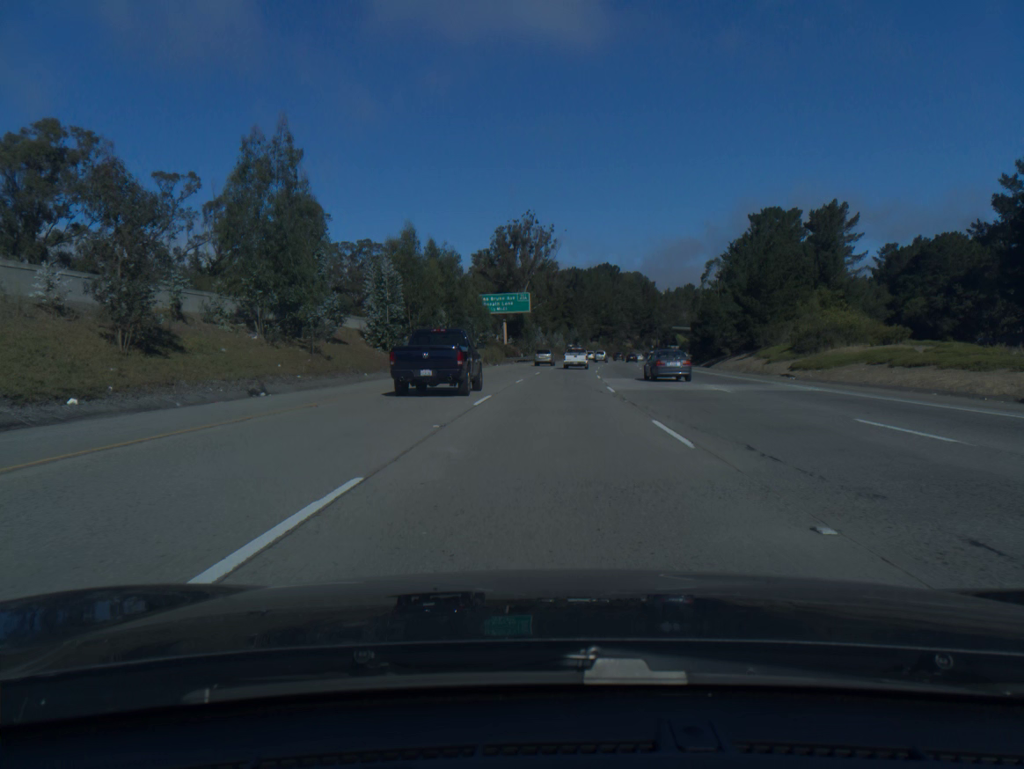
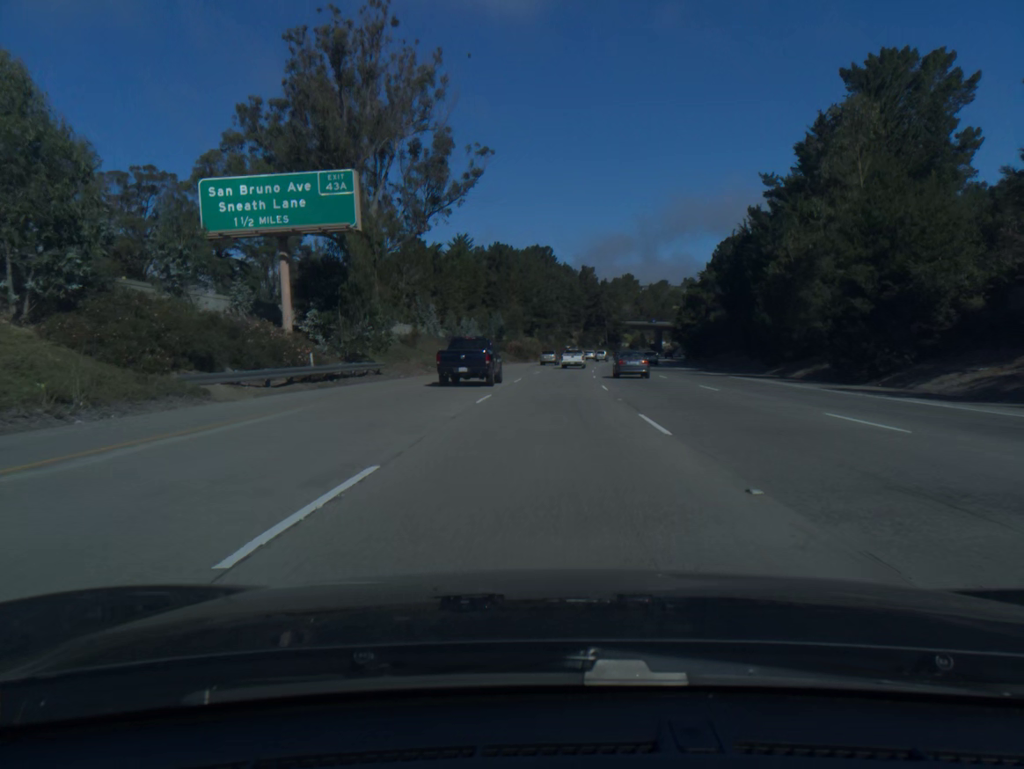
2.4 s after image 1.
(+3.4, +71.8) m; +5°
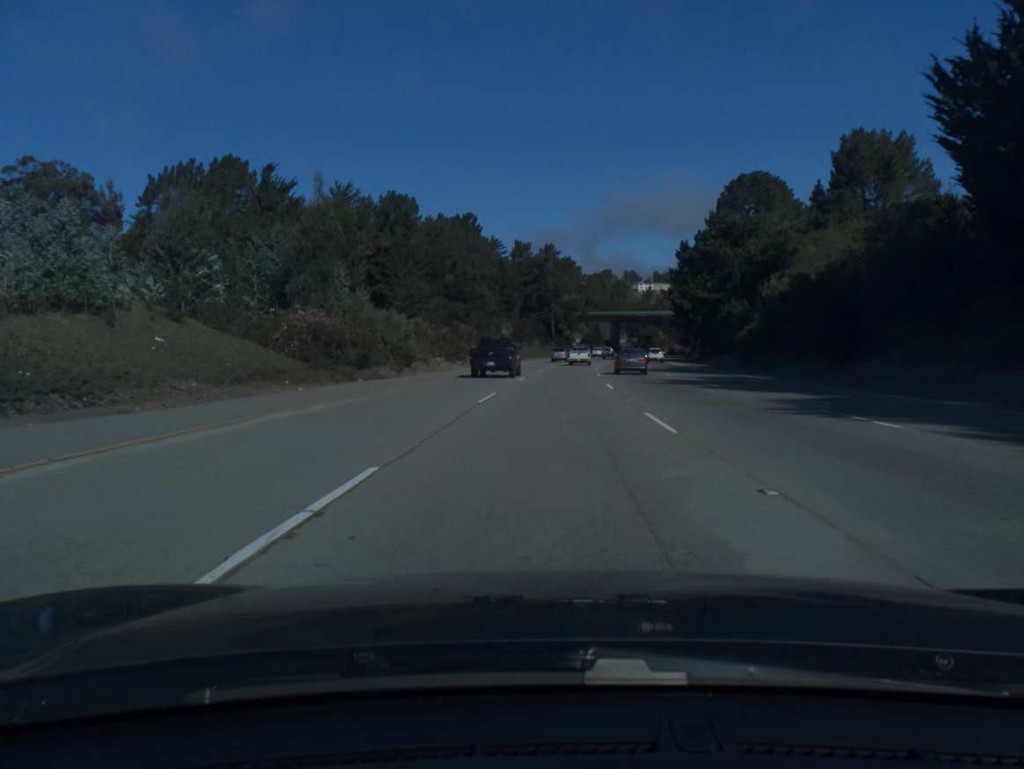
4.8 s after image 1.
(+3.1, +73.0) m; +5°
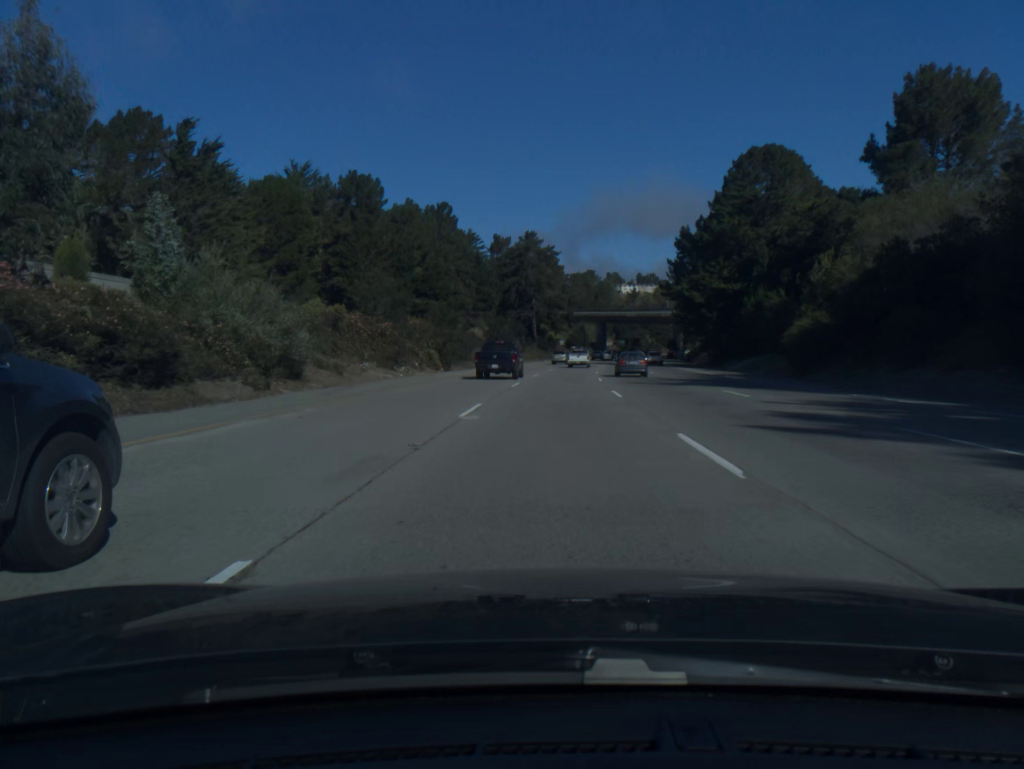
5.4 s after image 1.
(+0.2, +18.5) m; +1°
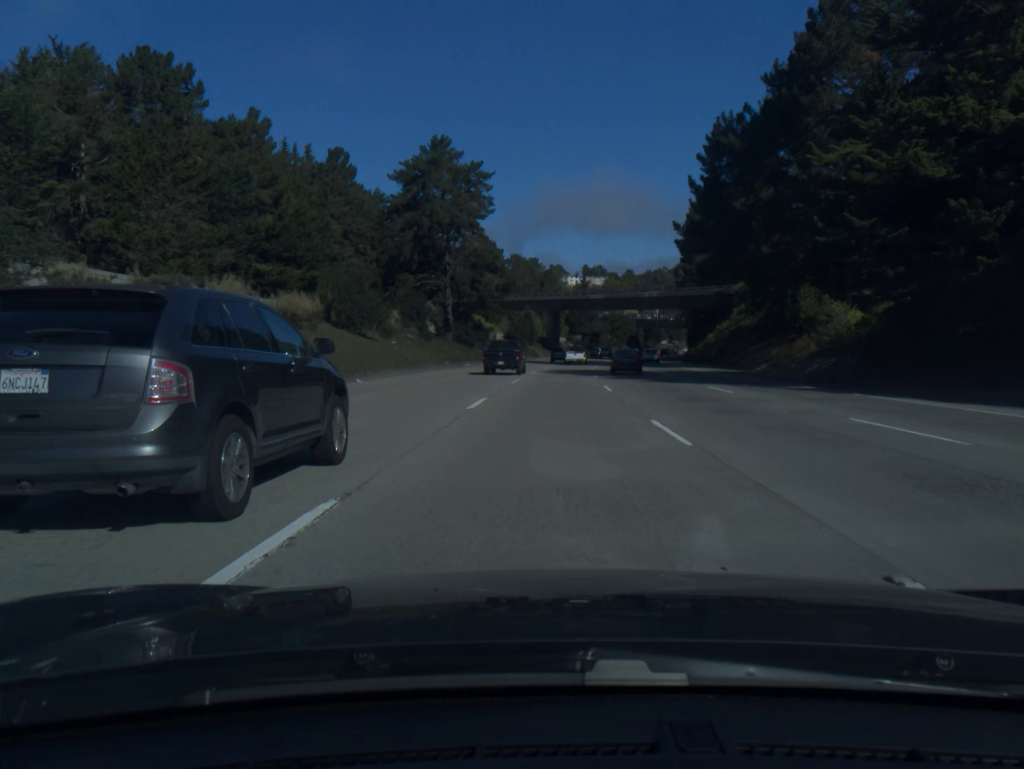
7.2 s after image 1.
(+2.0, +56.0) m; +4°
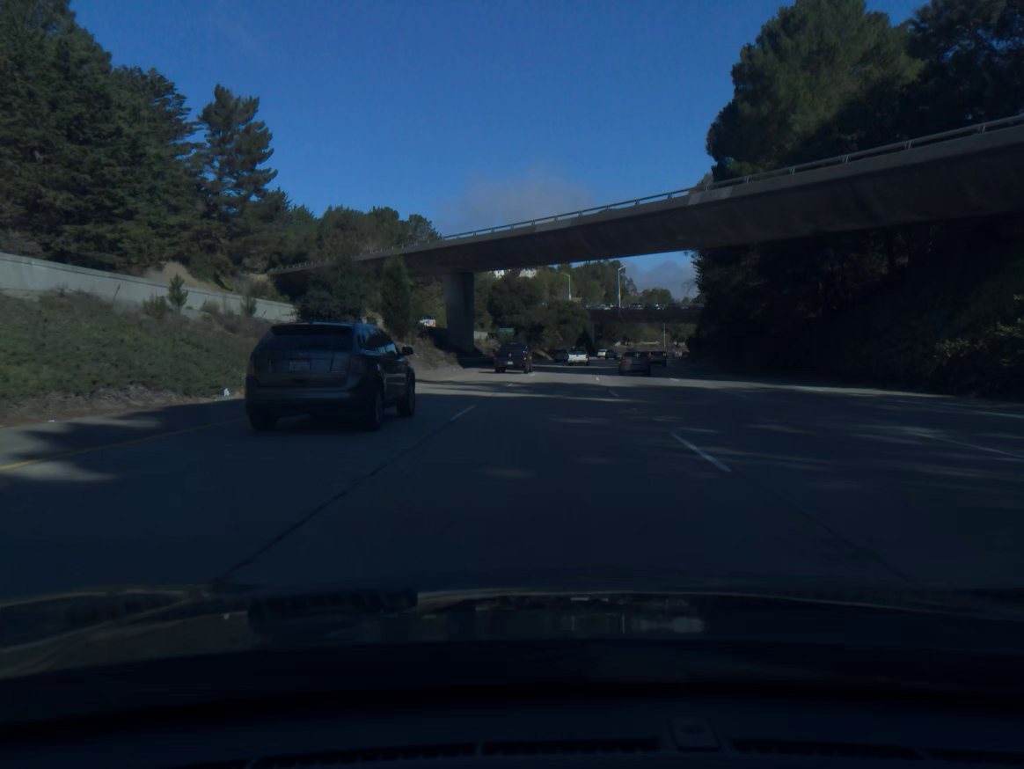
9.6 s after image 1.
(+3.5, +75.6) m; +5°
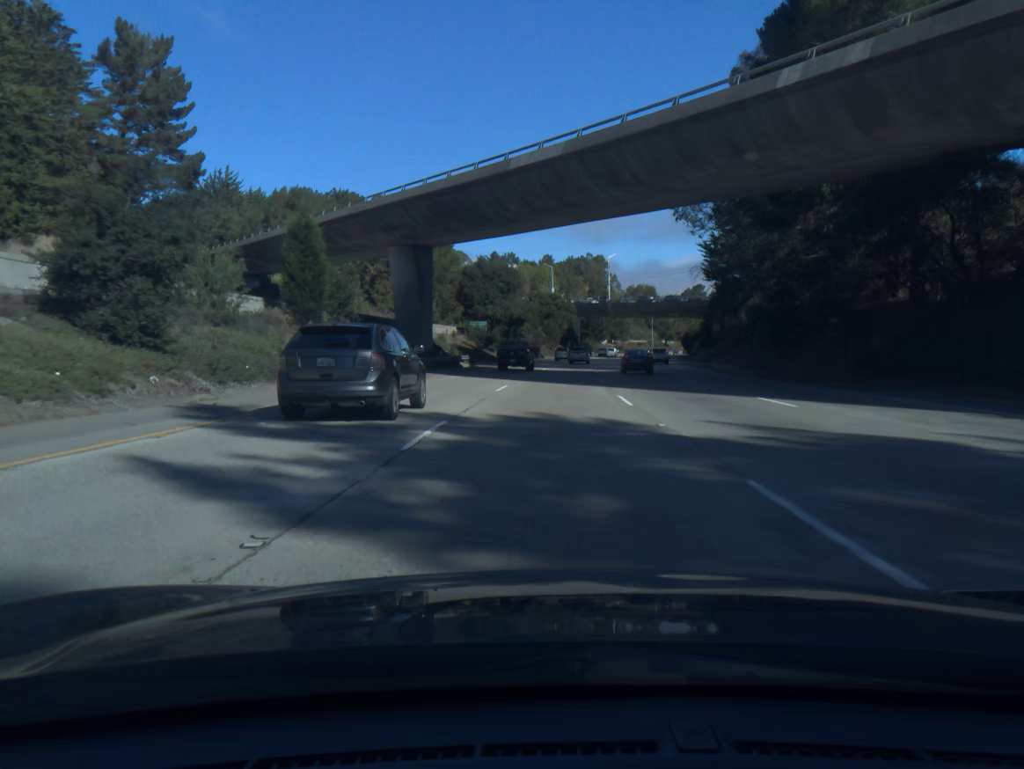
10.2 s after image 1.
(+0.2, +19.1) m; +1°
